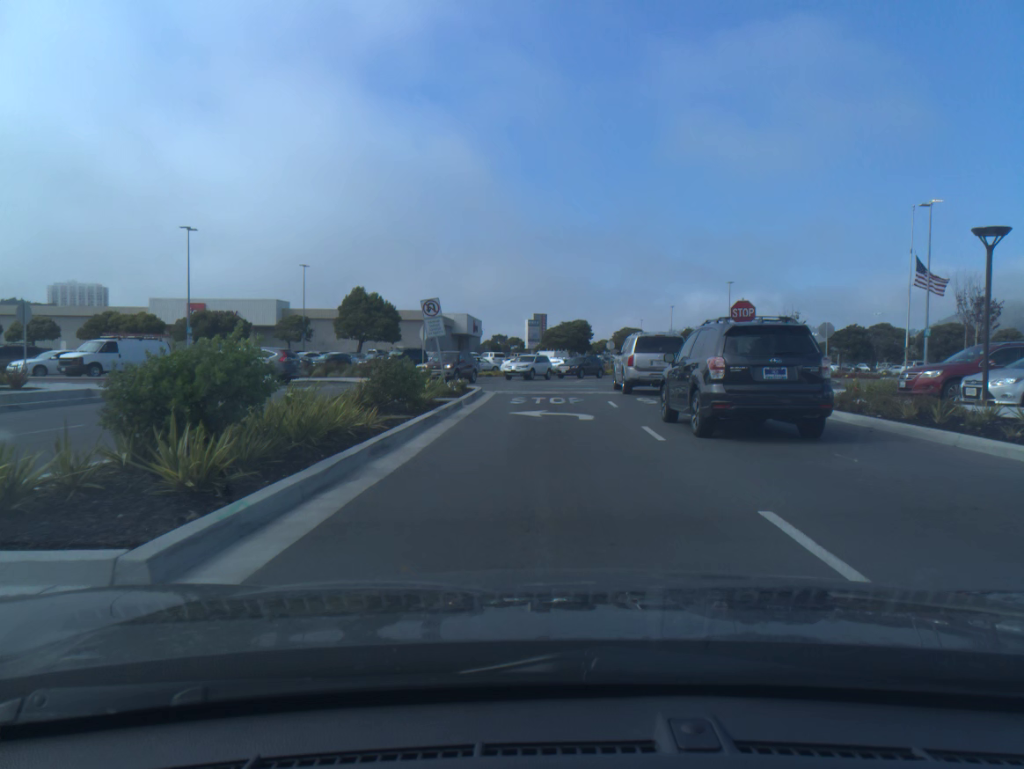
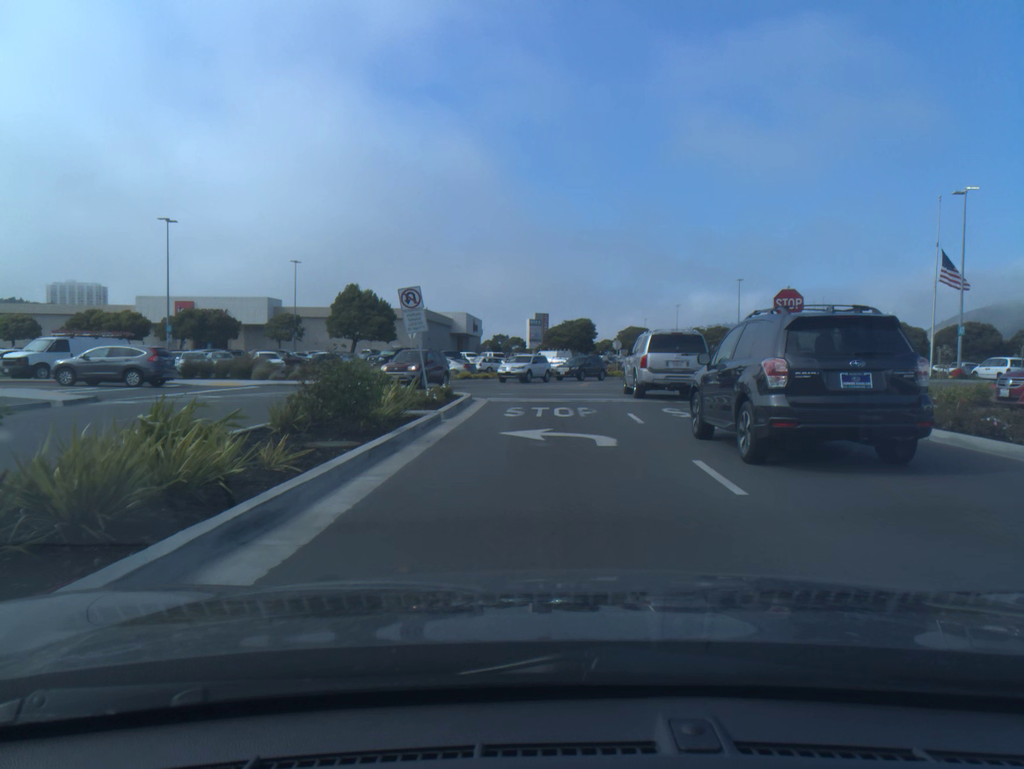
(0.0, +4.3) m; 0°
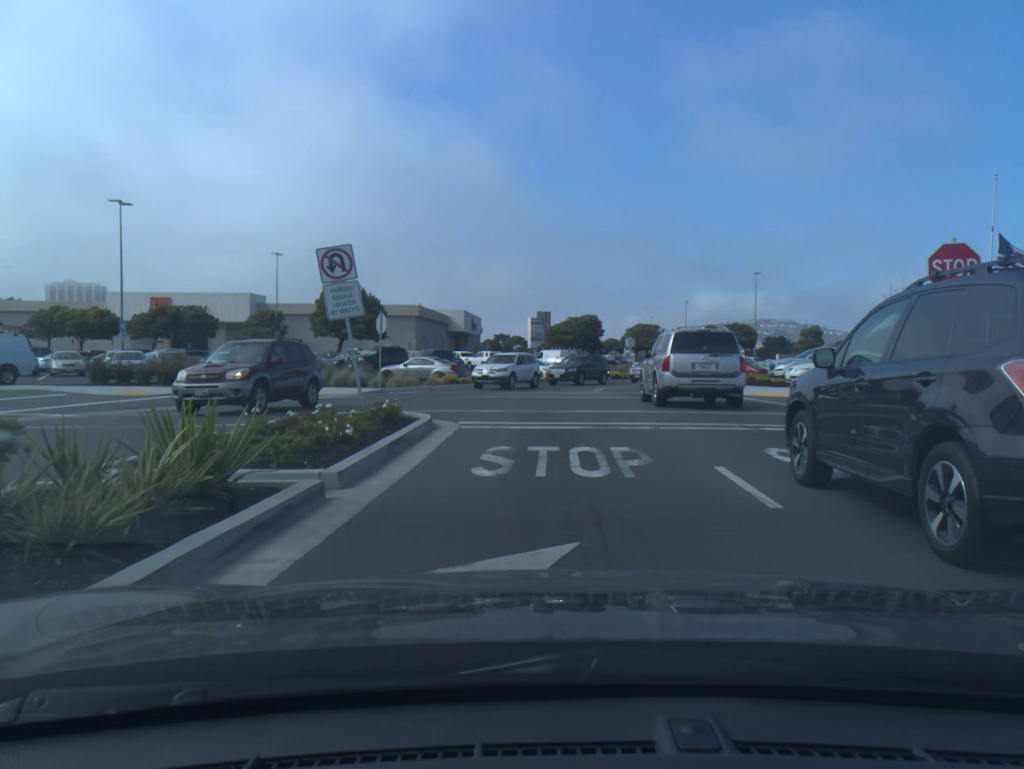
(0.0, +8.0) m; 0°
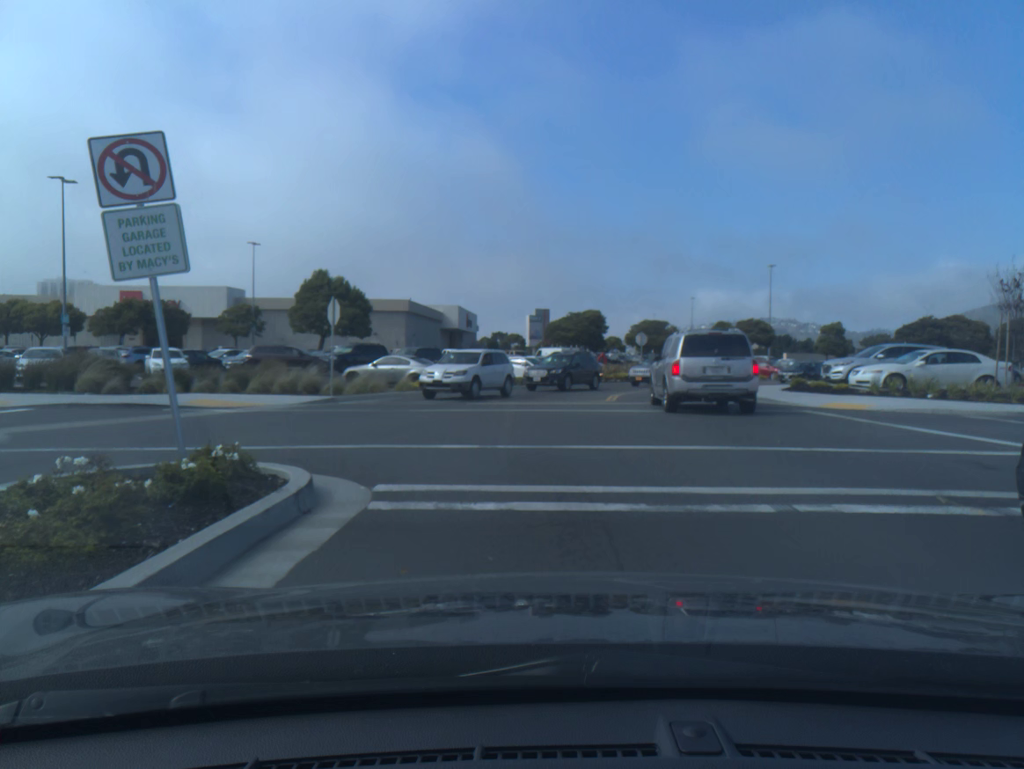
(0.0, +6.8) m; 0°
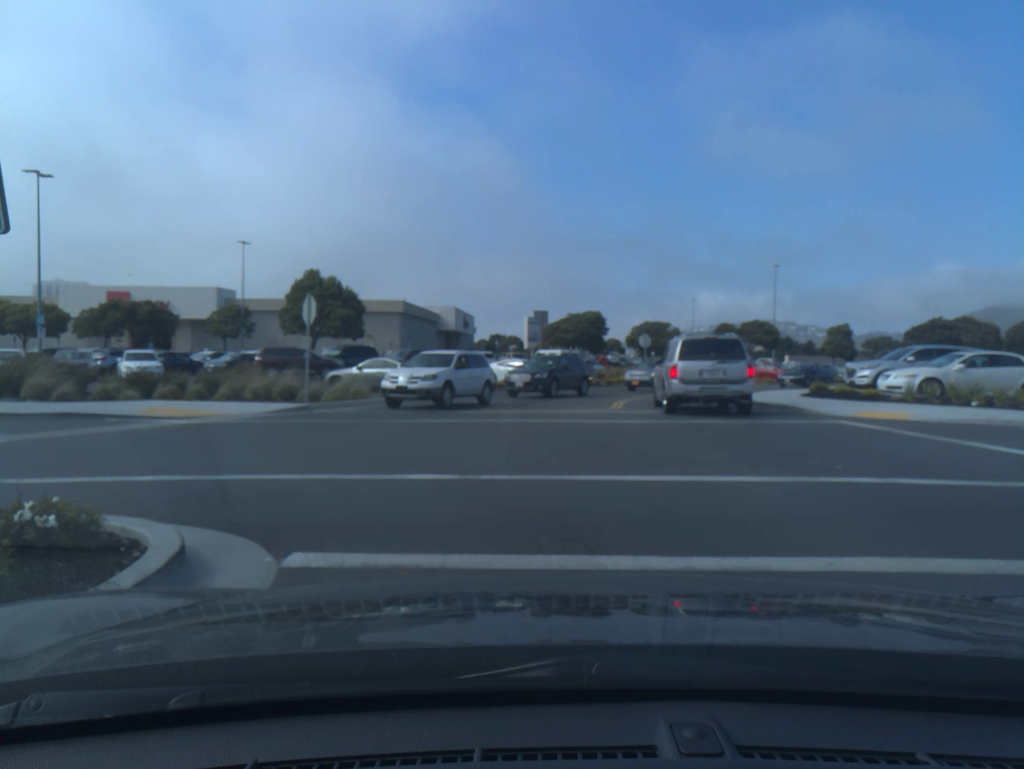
(0.0, +2.4) m; 0°
